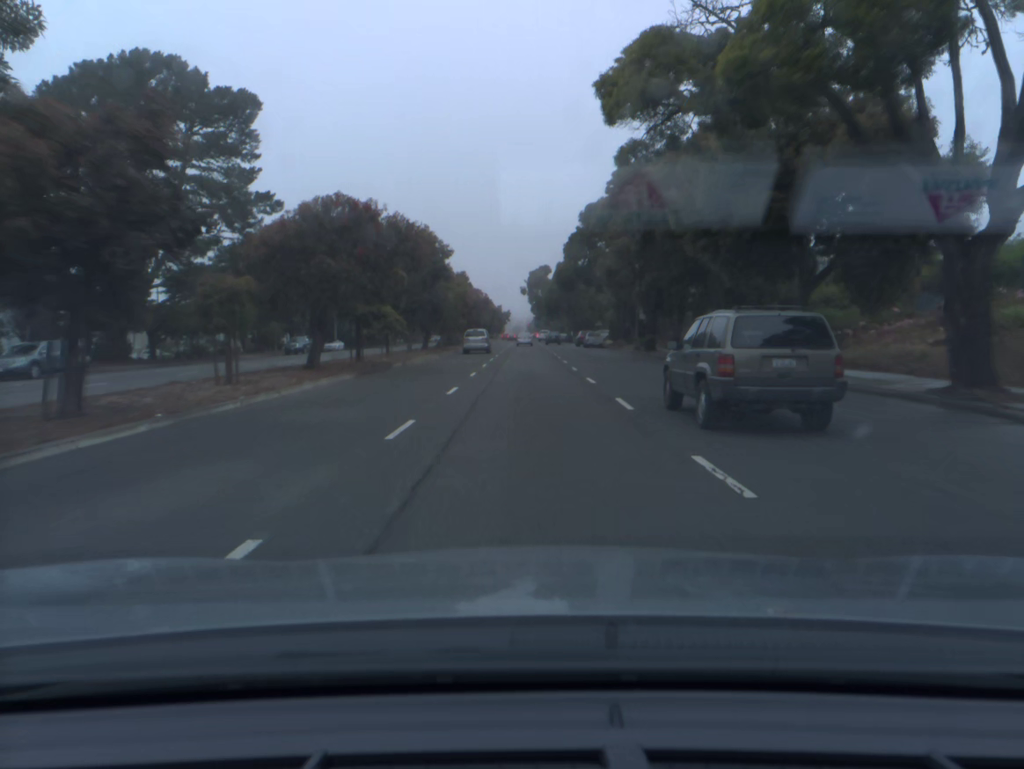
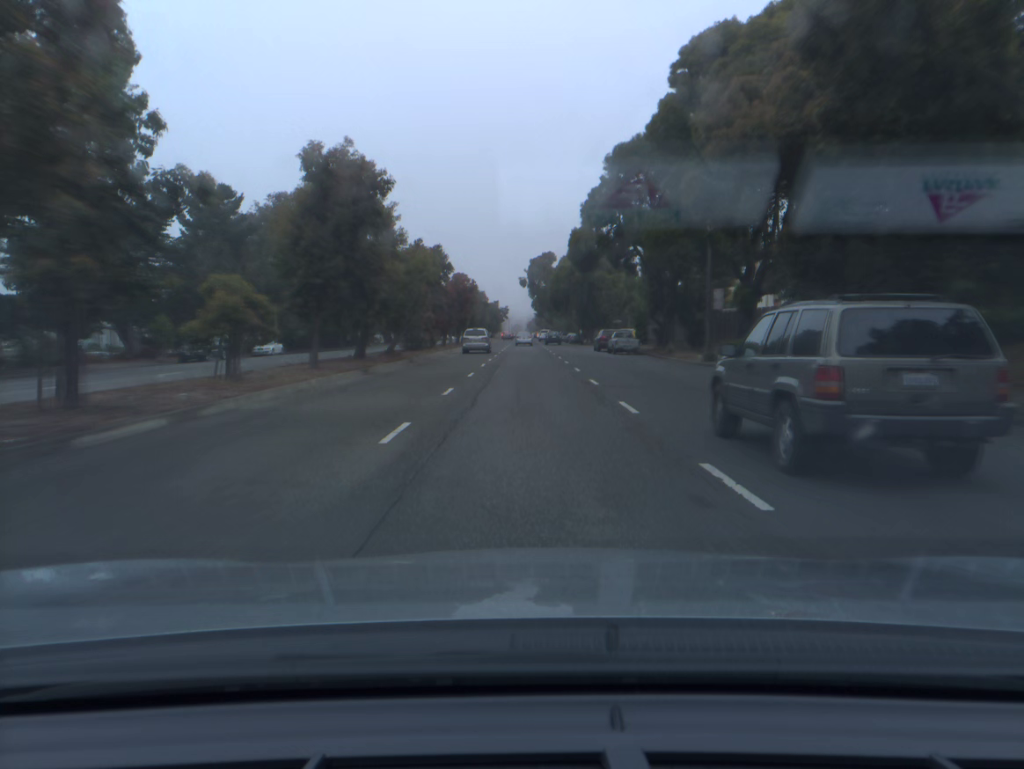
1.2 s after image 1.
(0.0, +22.7) m; 0°
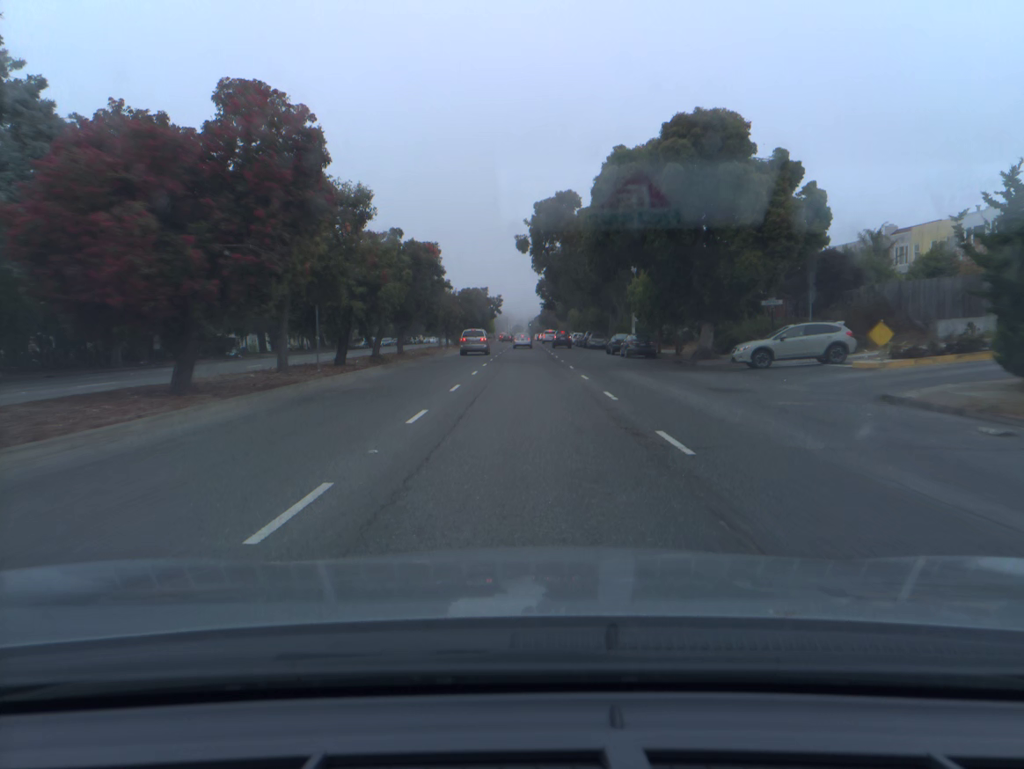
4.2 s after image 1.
(-0.1, +56.0) m; 0°
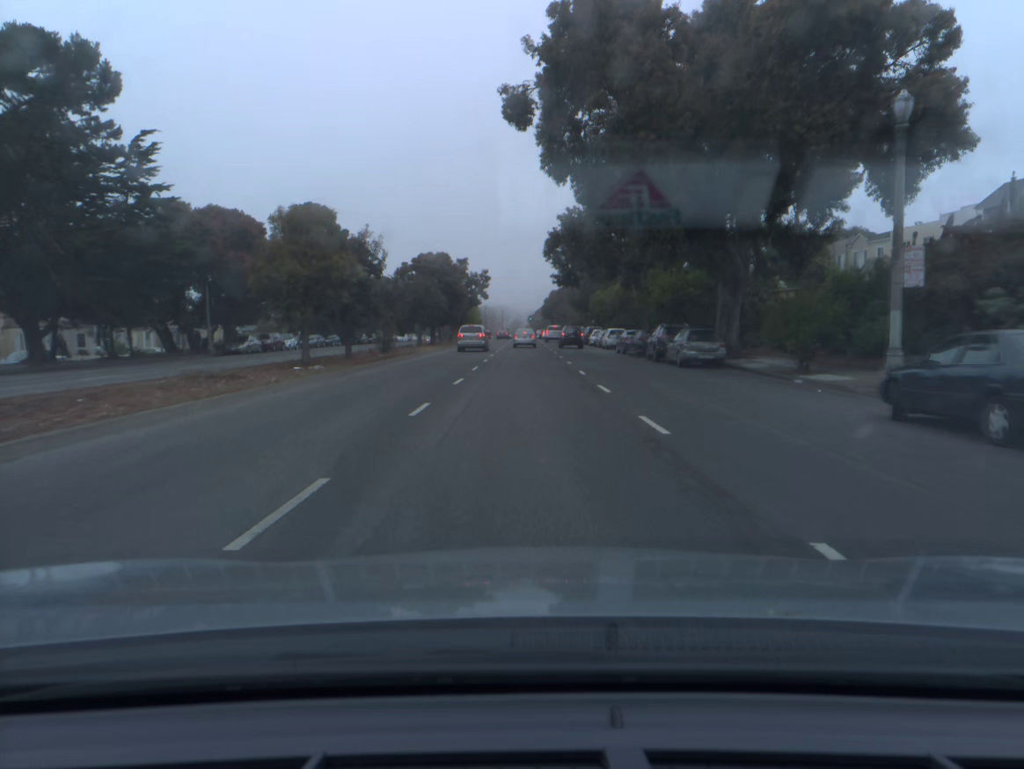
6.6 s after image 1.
(0.0, +43.1) m; 0°
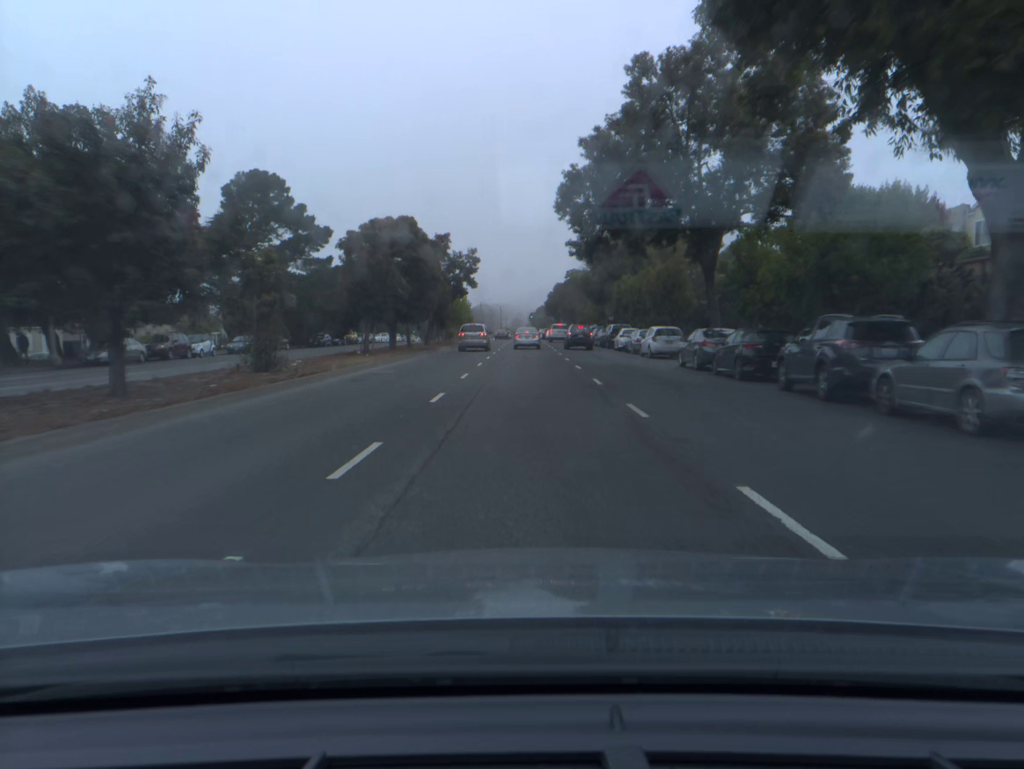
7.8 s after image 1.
(0.0, +19.7) m; 0°
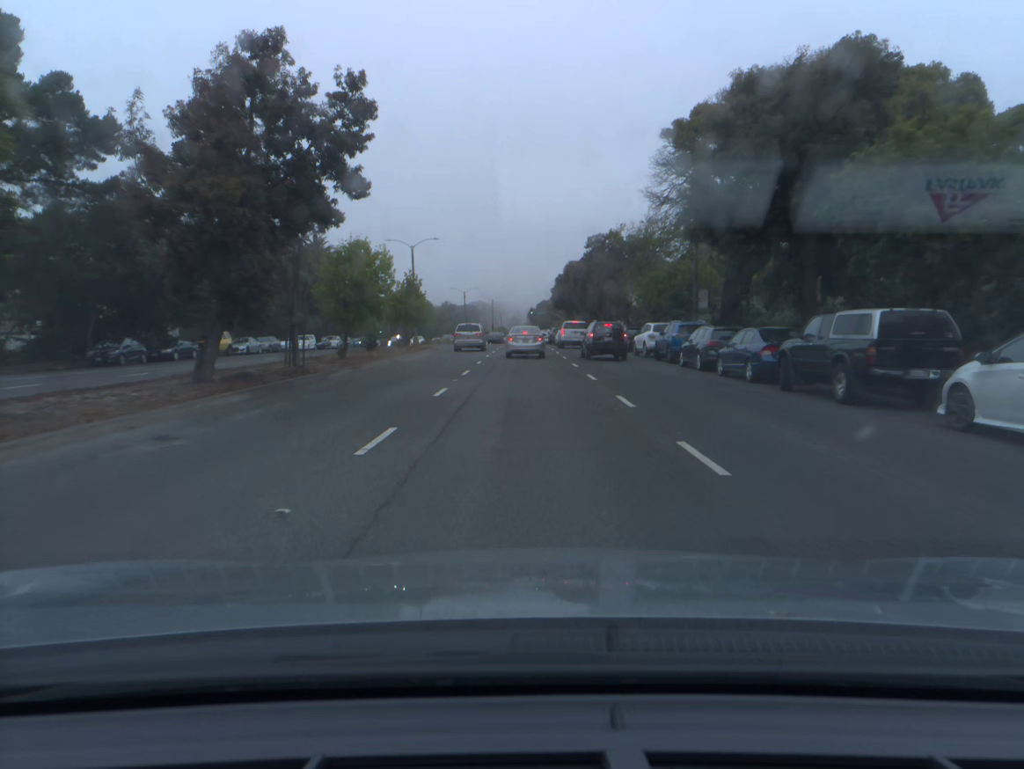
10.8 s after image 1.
(0.0, +42.4) m; 0°
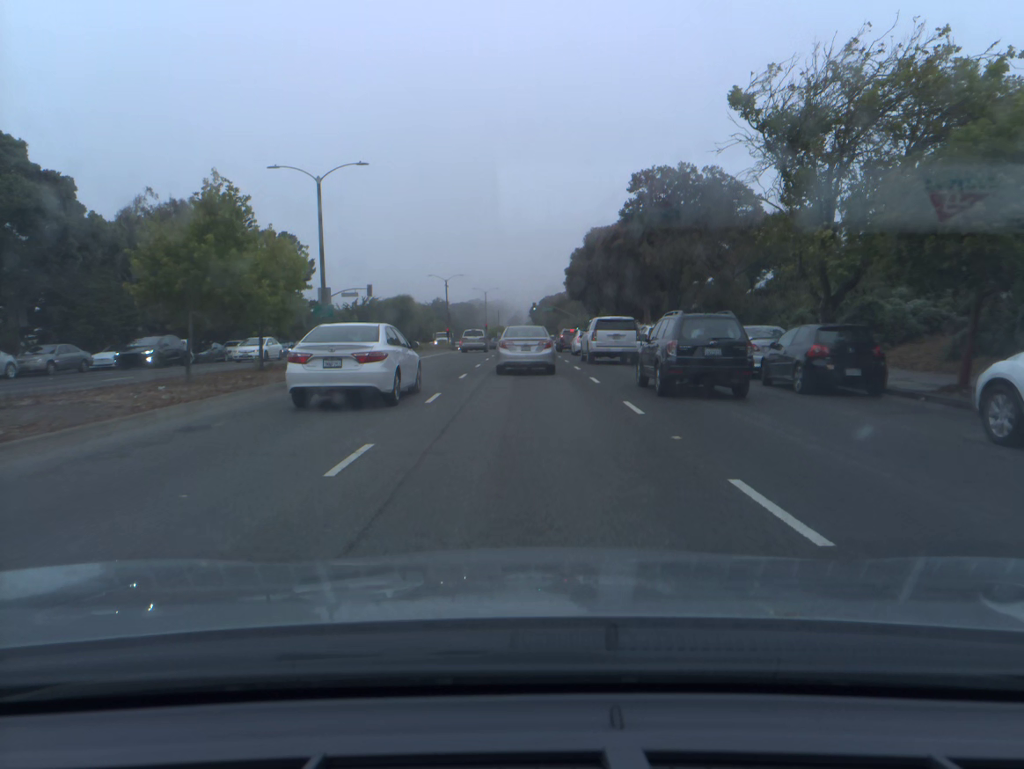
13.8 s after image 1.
(+0.1, +31.0) m; 0°
